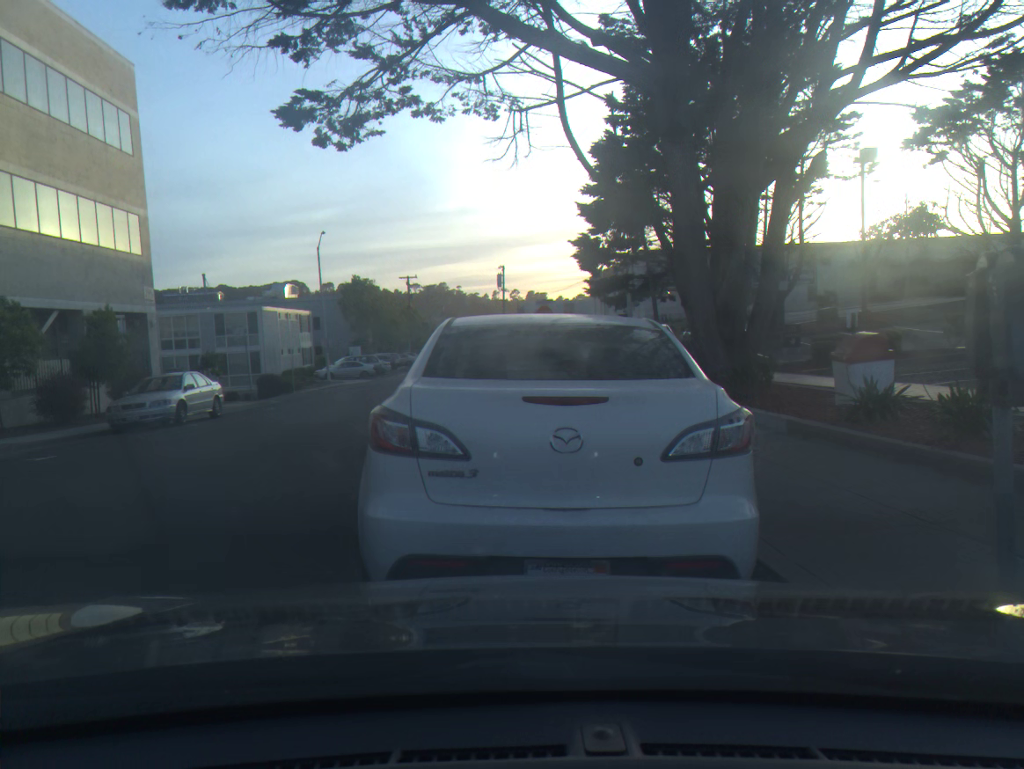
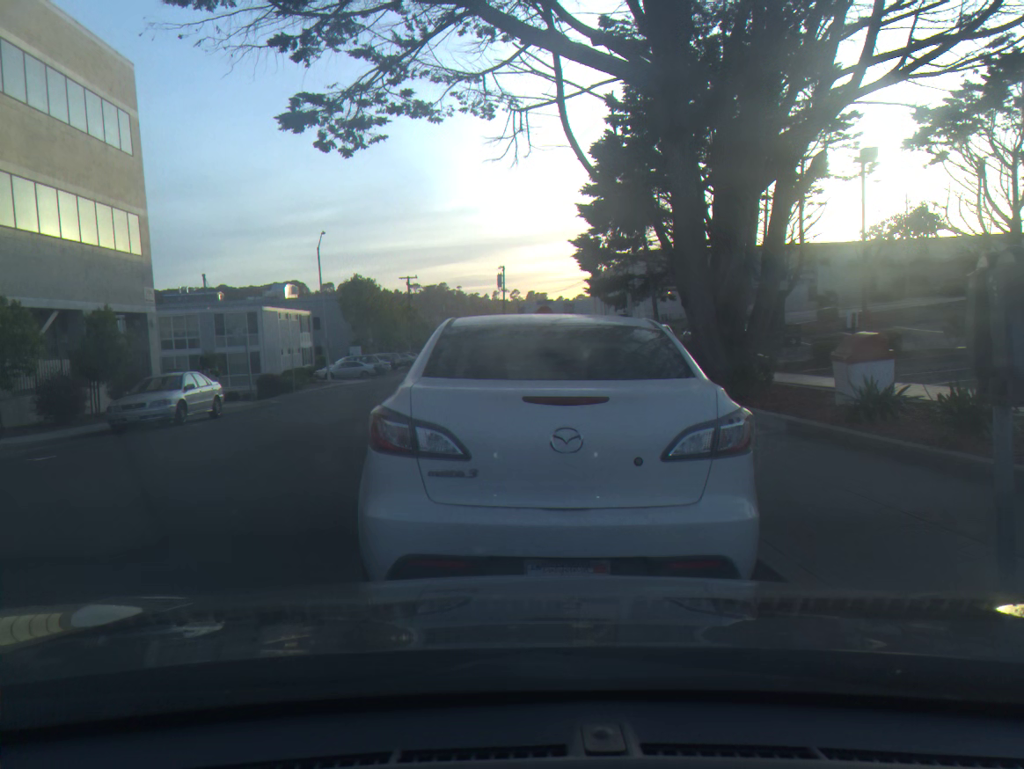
(+0.1, 0.0) m; 0°
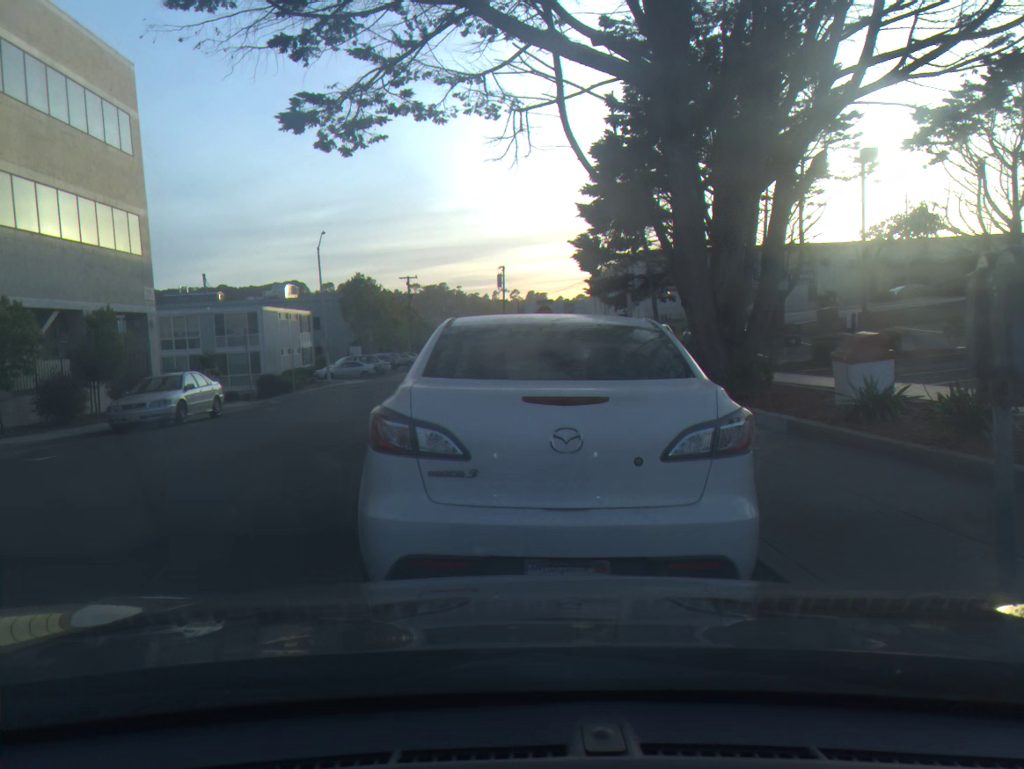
(0.0, 0.0) m; 0°
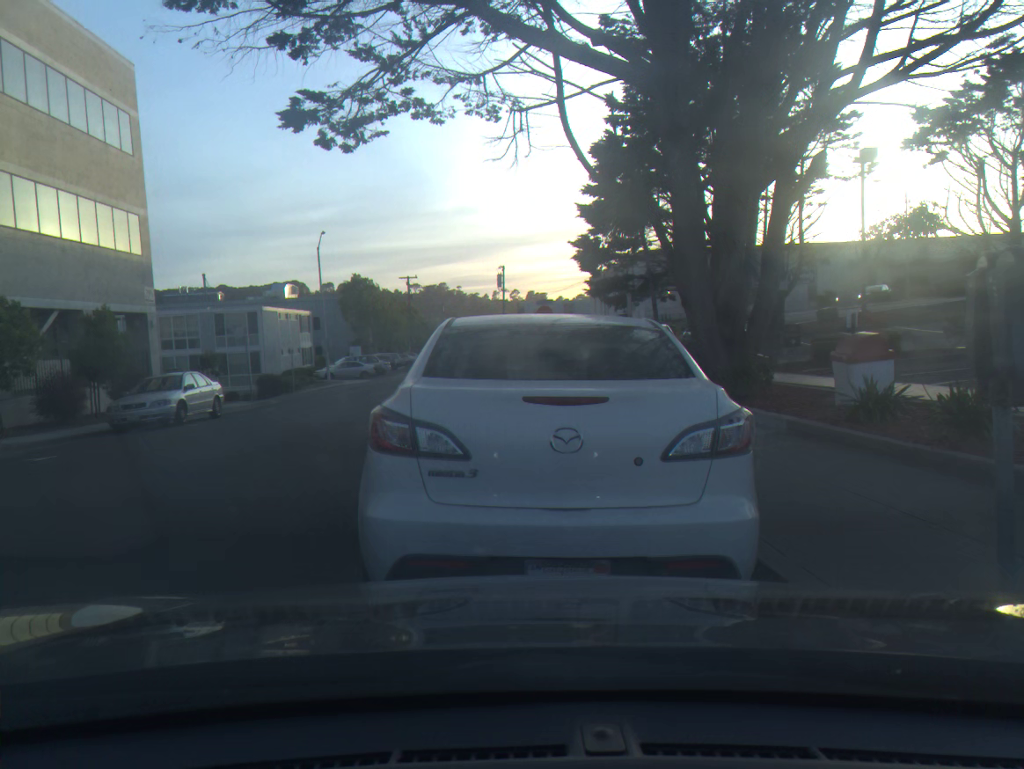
(0.0, 0.0) m; 0°
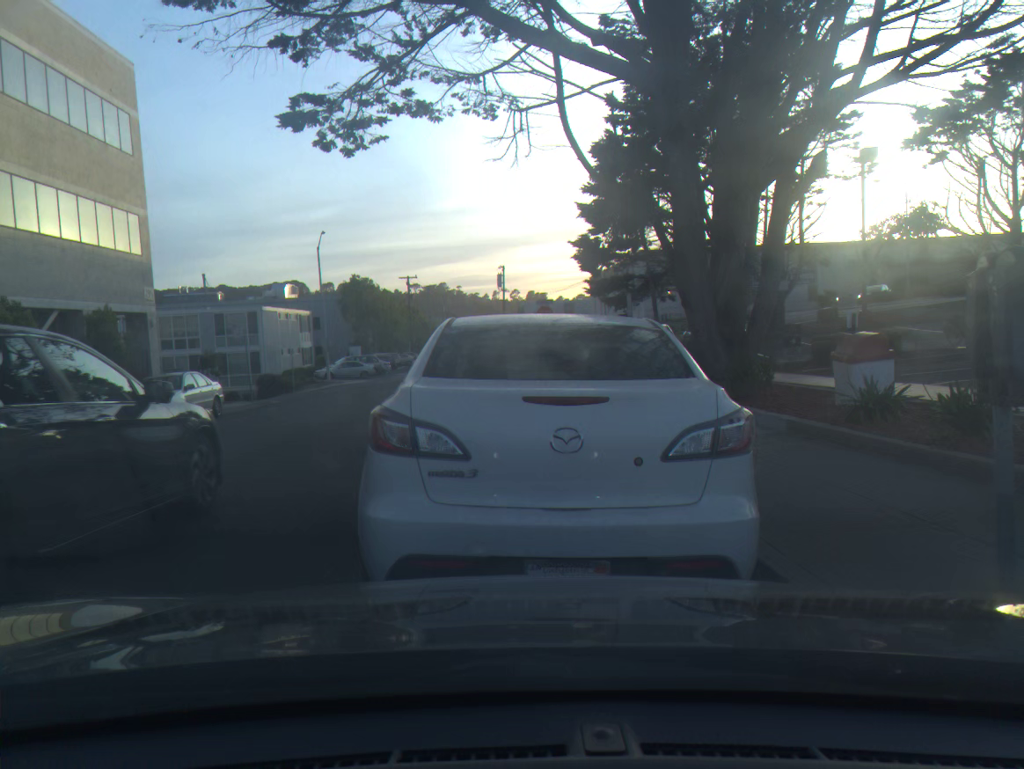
(0.0, 0.0) m; 0°
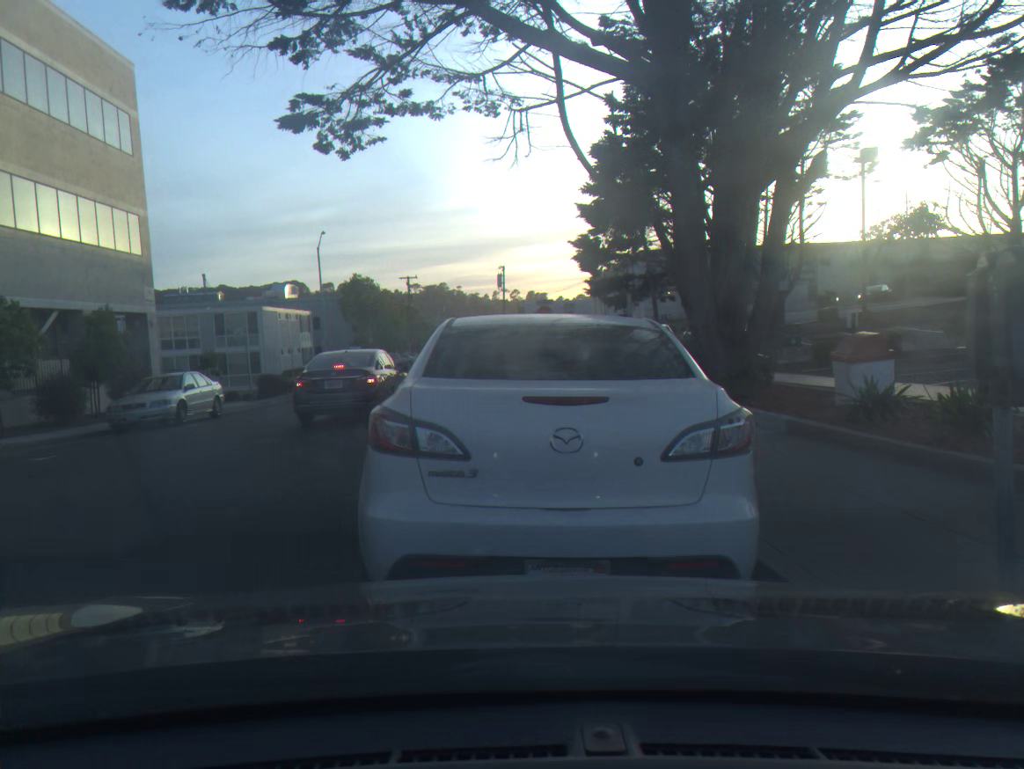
(0.0, 0.0) m; 0°
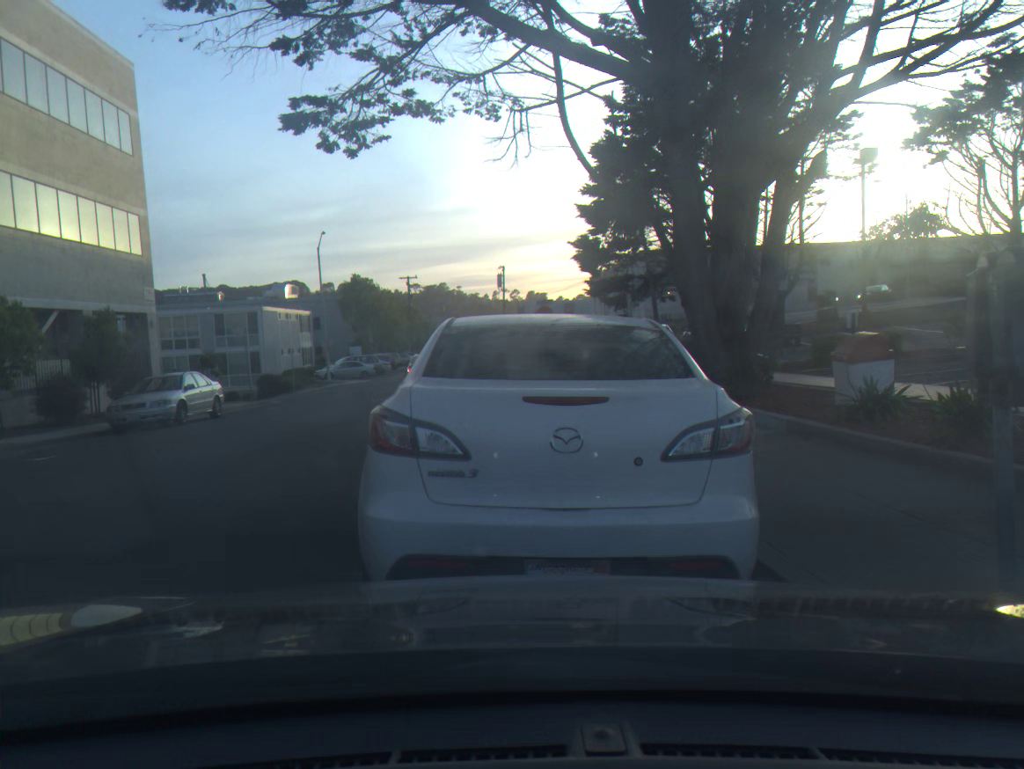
(0.0, 0.0) m; 0°
